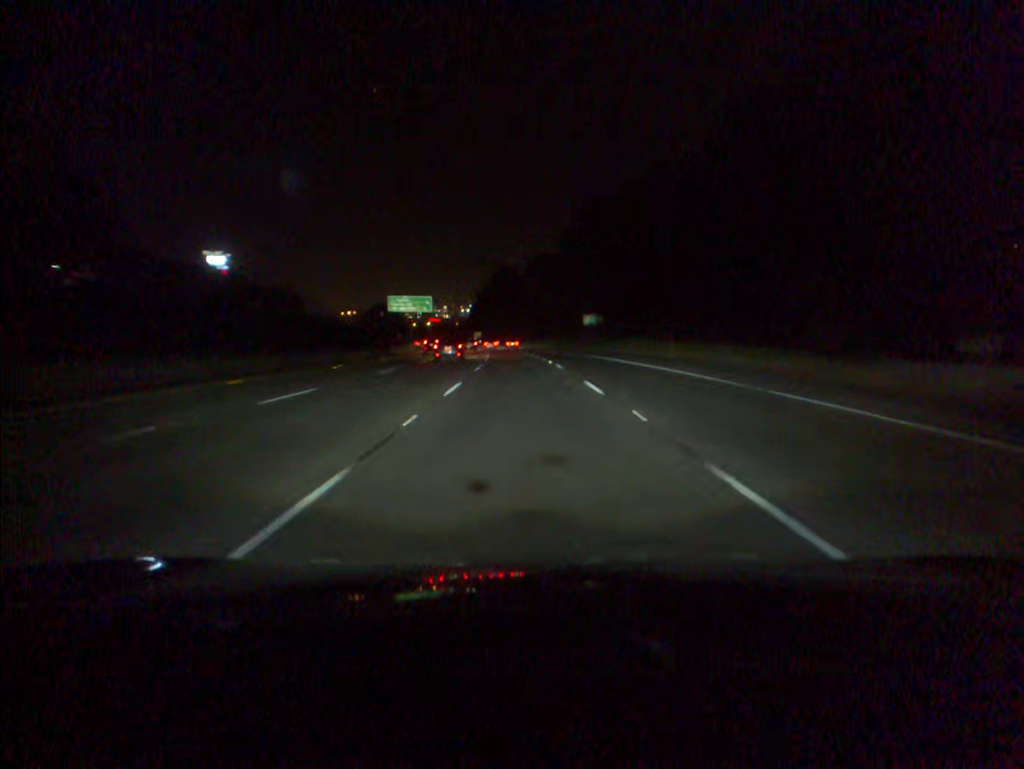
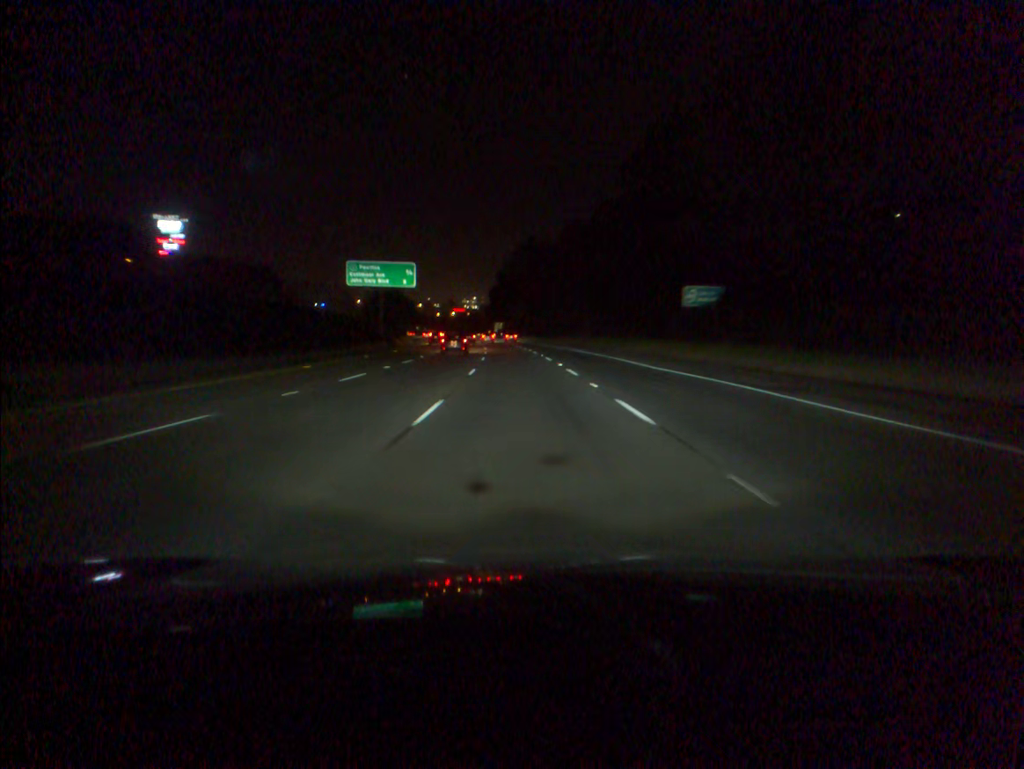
(-0.7, +49.8) m; -2°
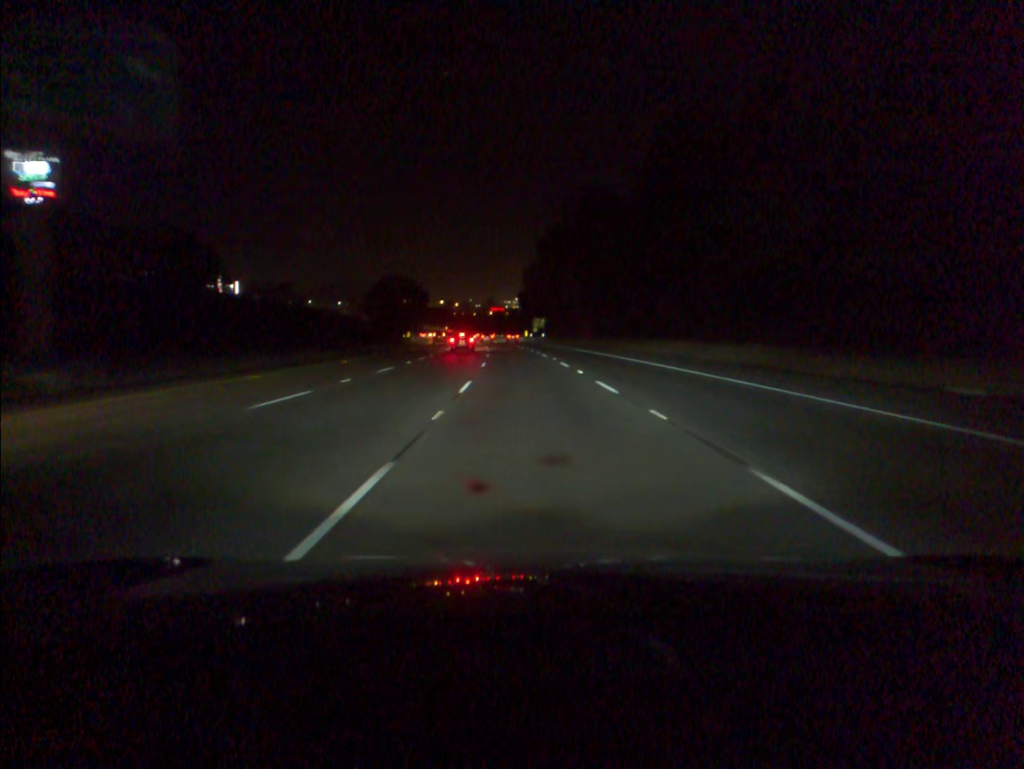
(-1.8, +66.8) m; -3°
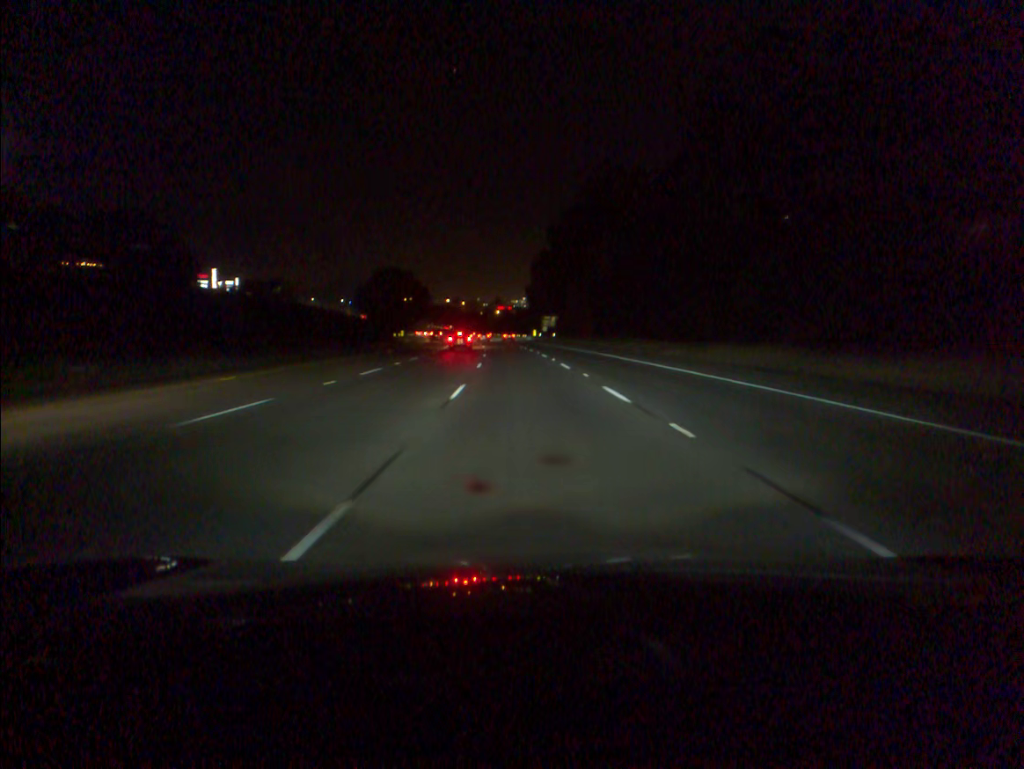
(-0.1, +16.8) m; 0°
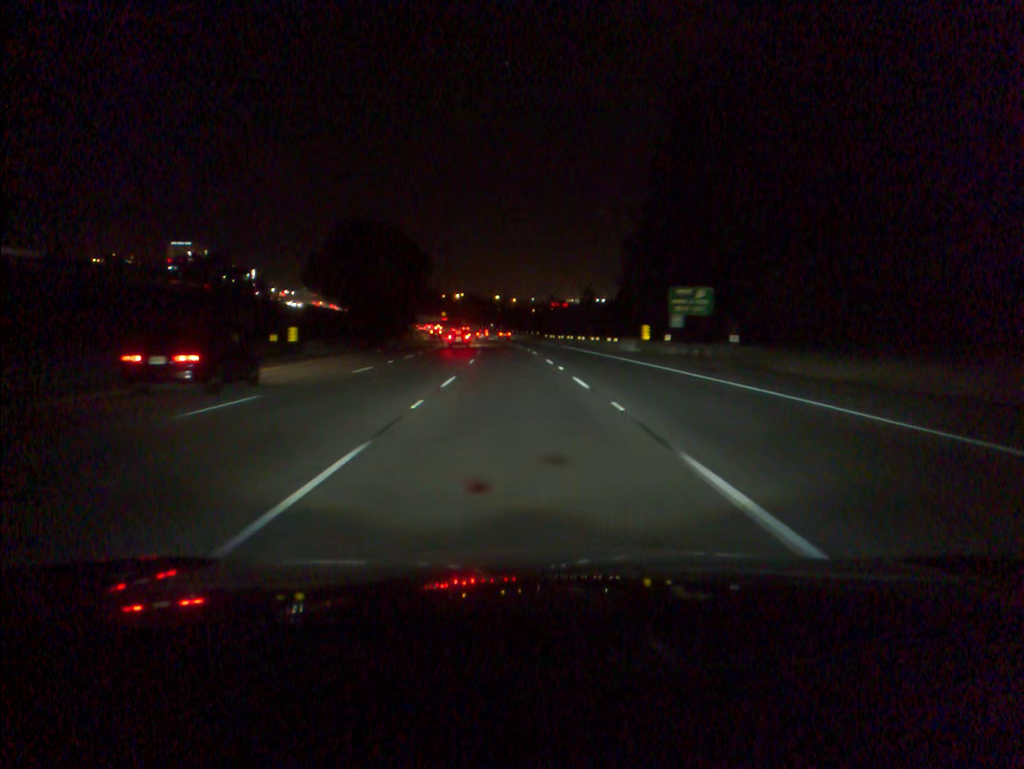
(-2.5, +84.3) m; -4°
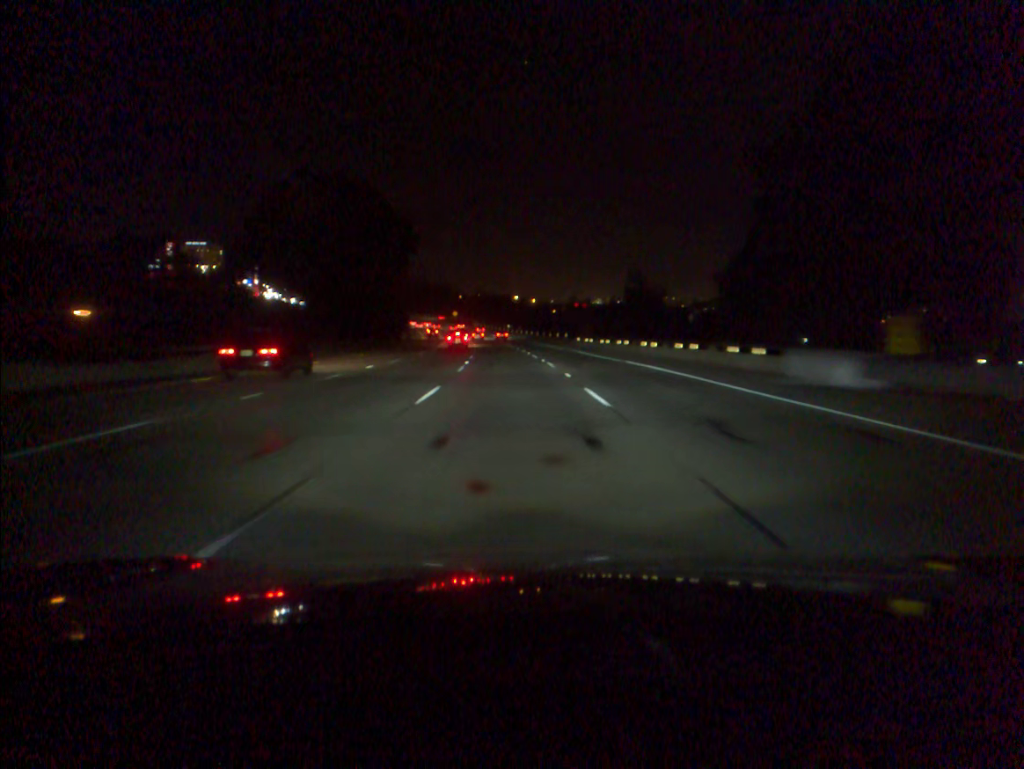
(-0.4, +33.7) m; -1°
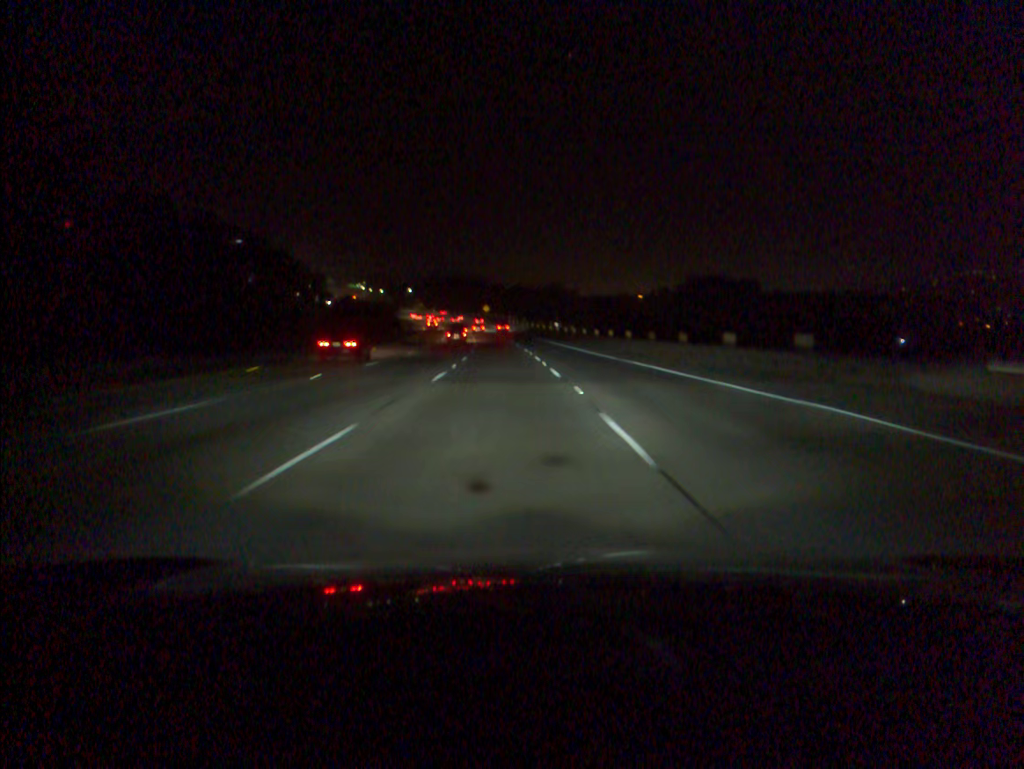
(-1.9, +67.9) m; -3°
